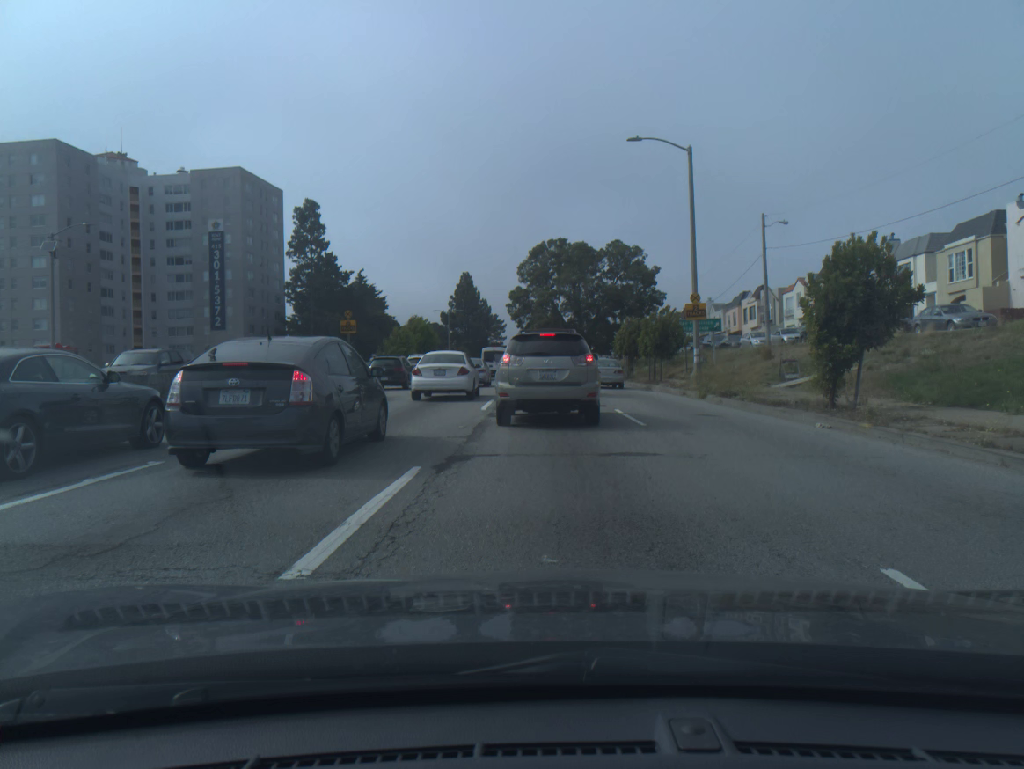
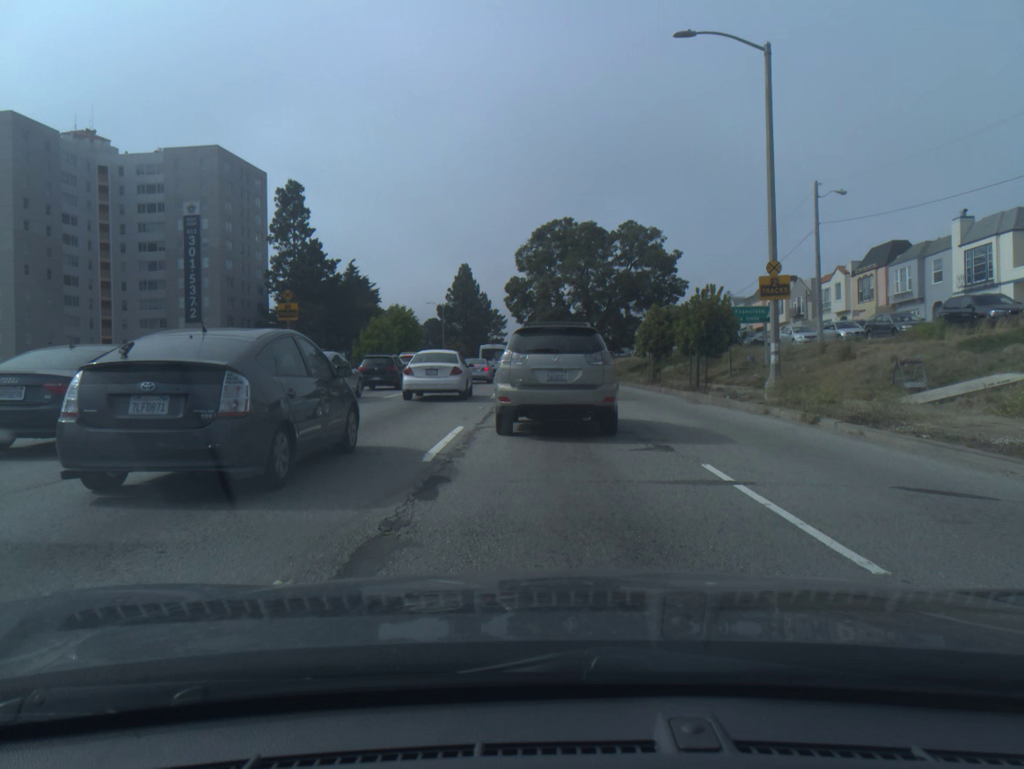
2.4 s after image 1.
(0.0, +9.6) m; 0°
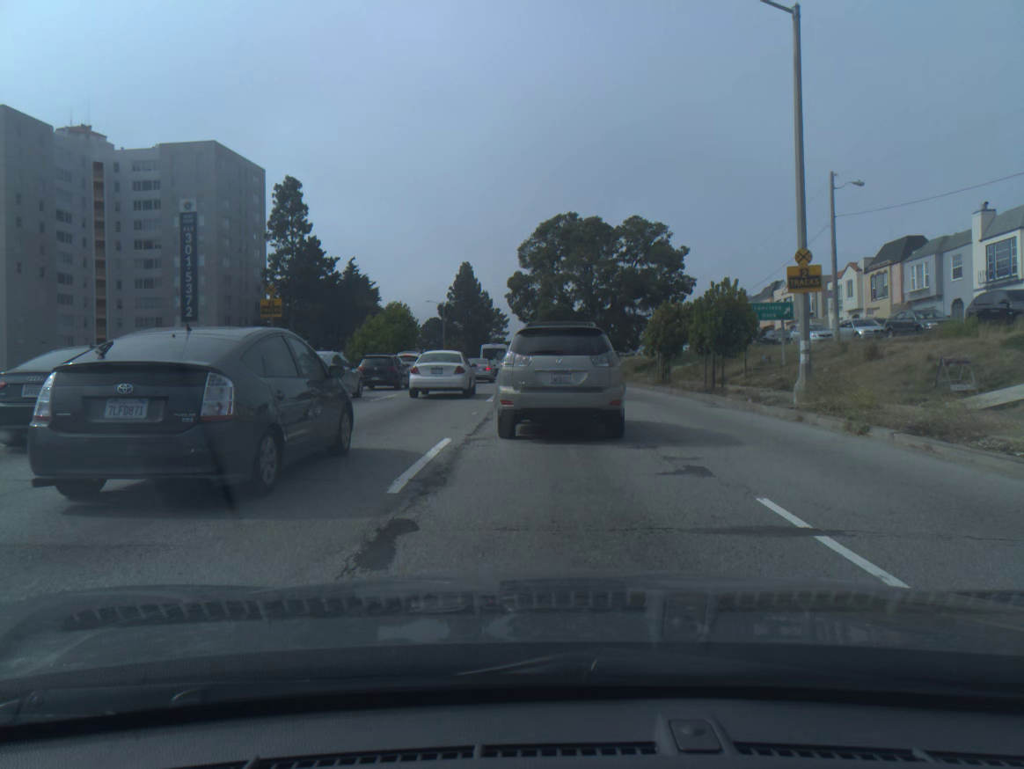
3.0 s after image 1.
(0.0, +2.1) m; 0°
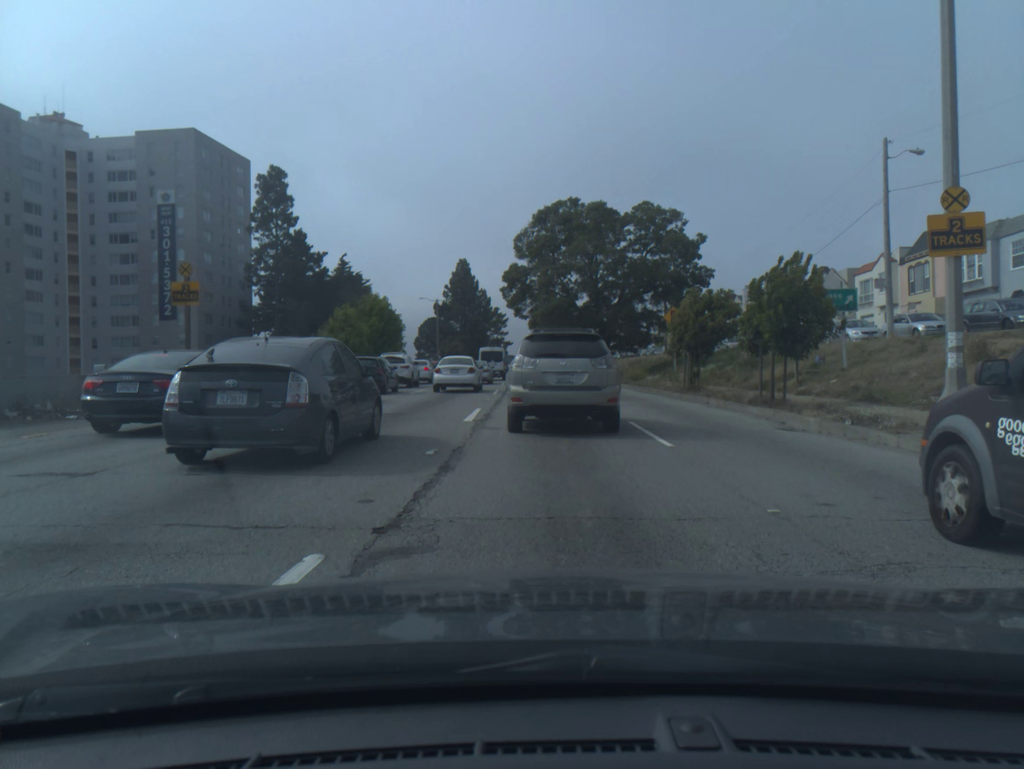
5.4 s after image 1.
(0.0, +6.6) m; 0°
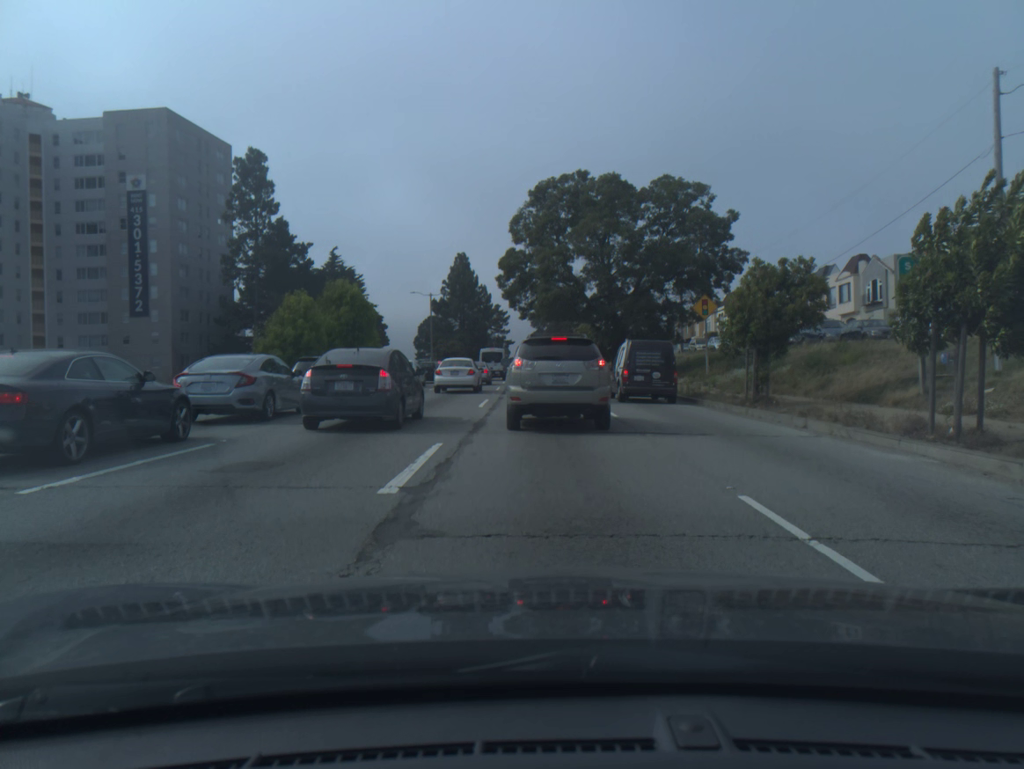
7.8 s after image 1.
(0.0, +8.2) m; 0°
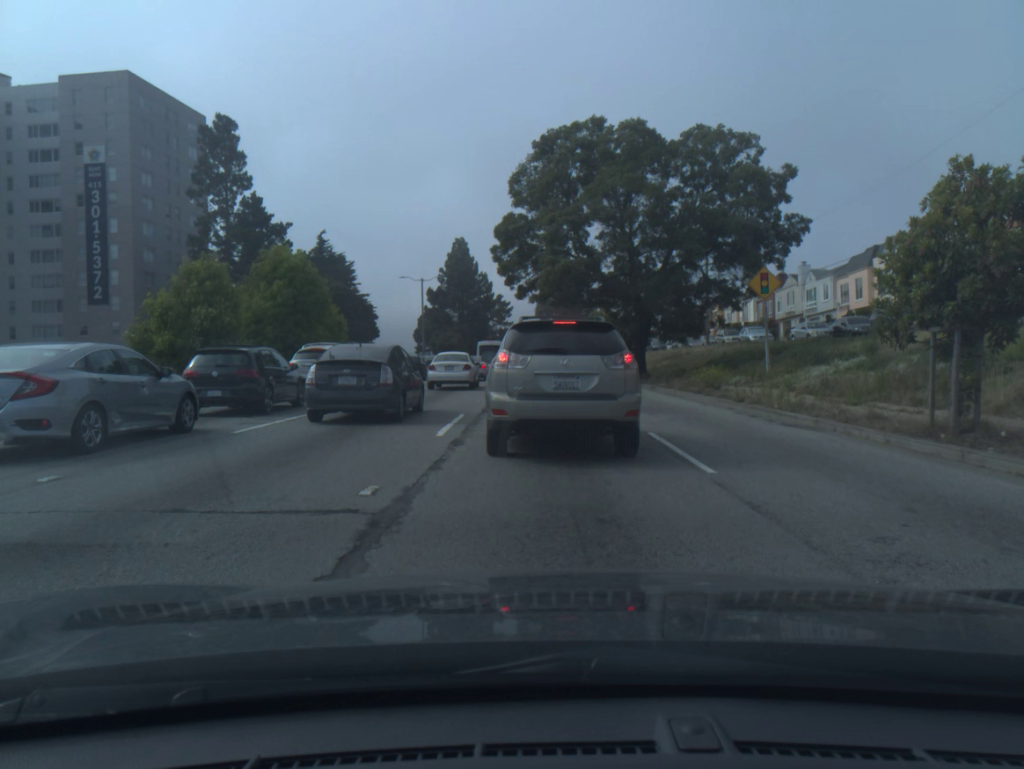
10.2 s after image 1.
(-0.1, +9.4) m; -1°
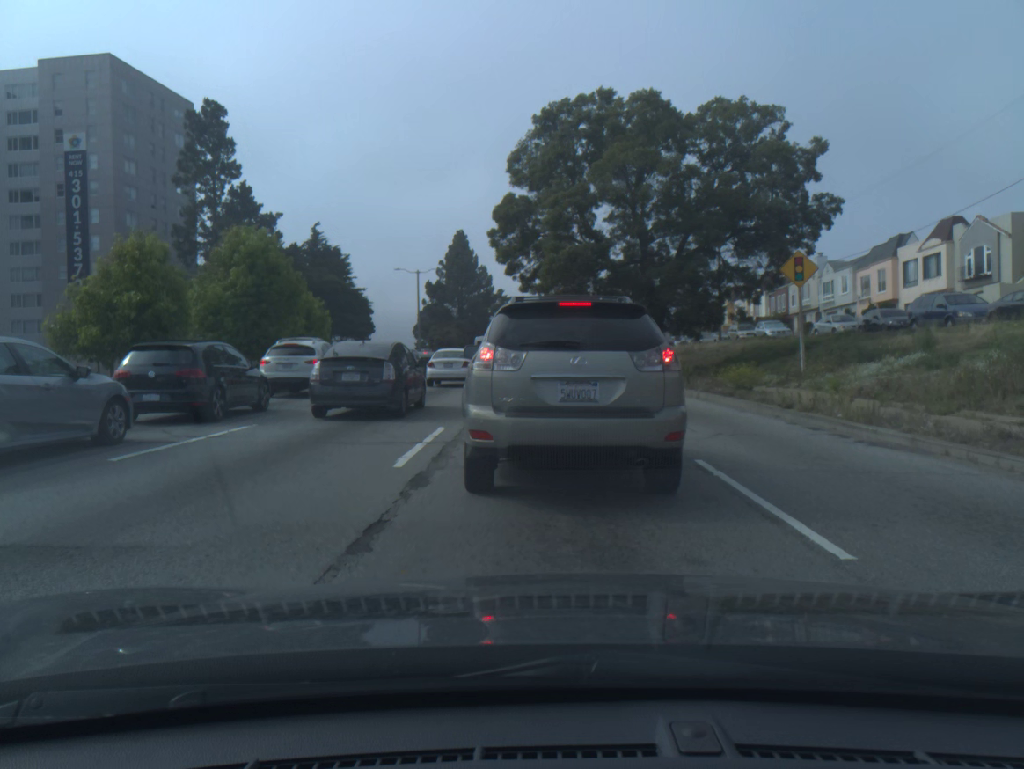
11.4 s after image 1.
(0.0, +3.6) m; 0°
